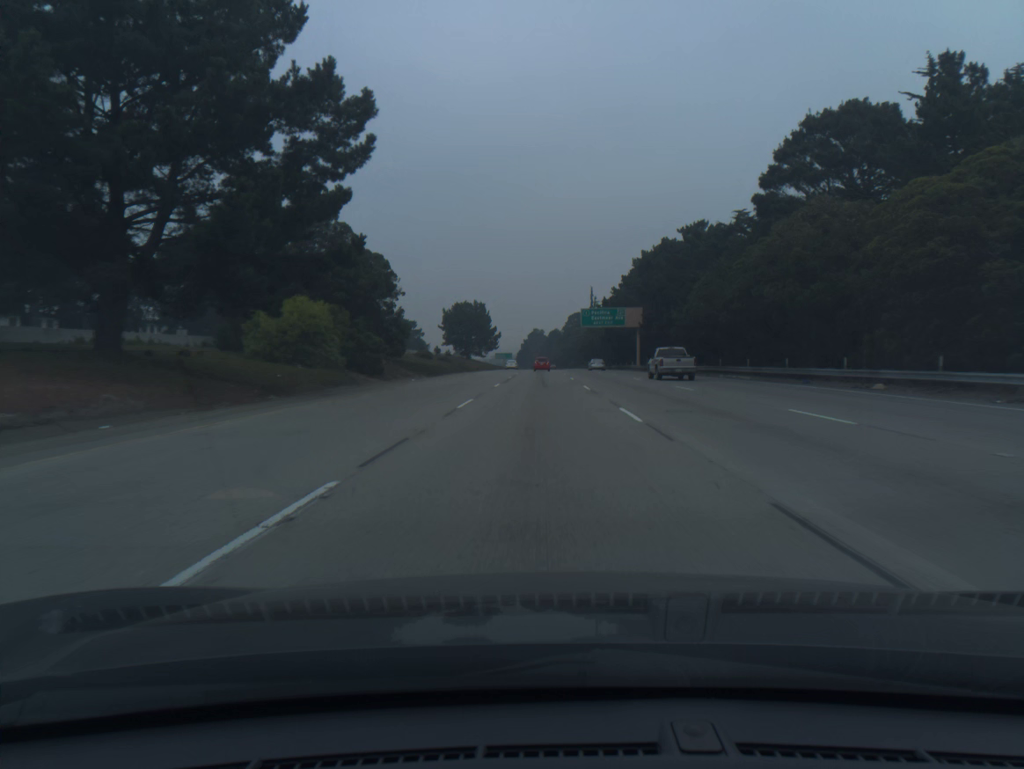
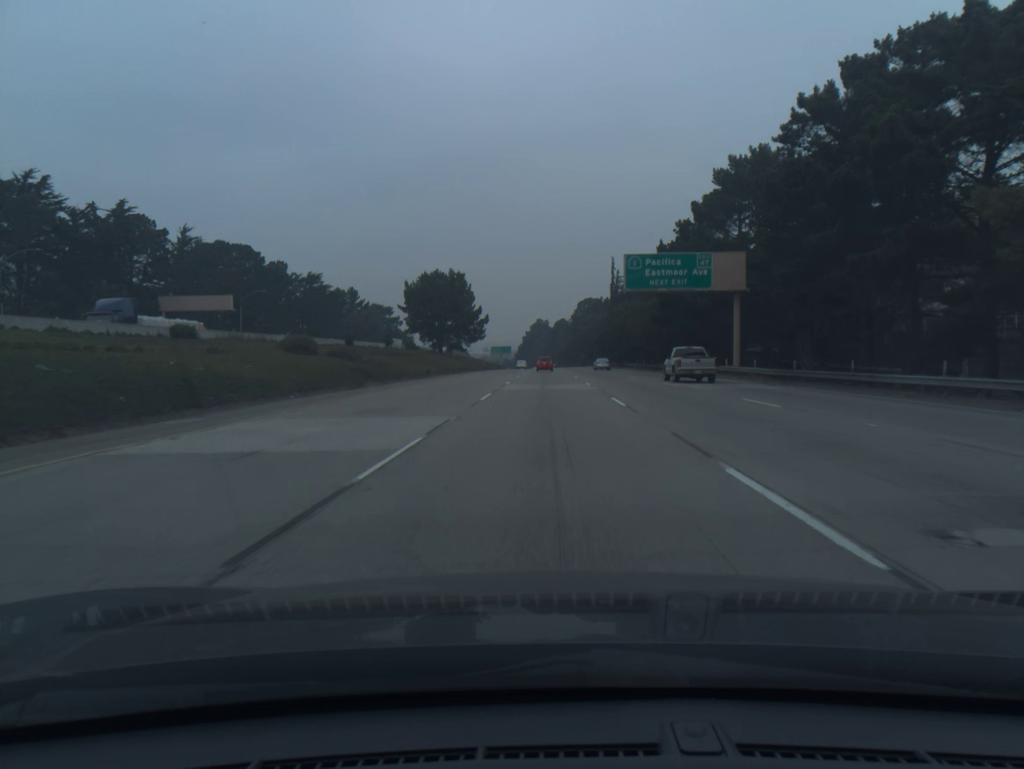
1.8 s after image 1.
(-0.2, +53.4) m; 0°
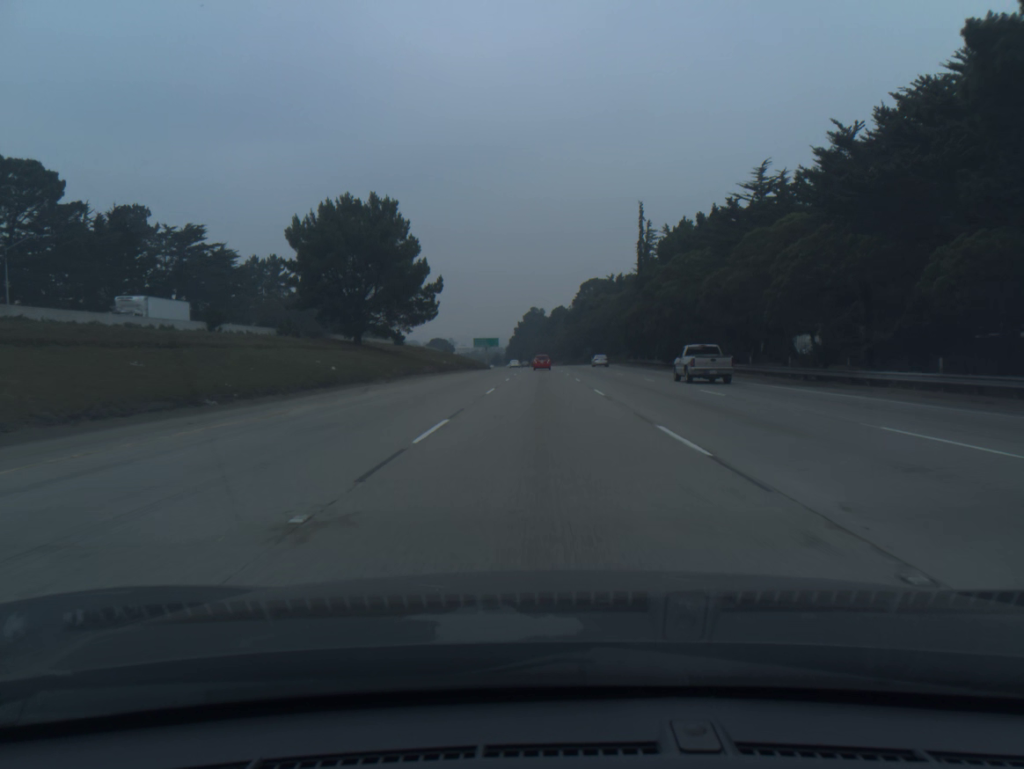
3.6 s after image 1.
(+0.1, +53.6) m; 0°
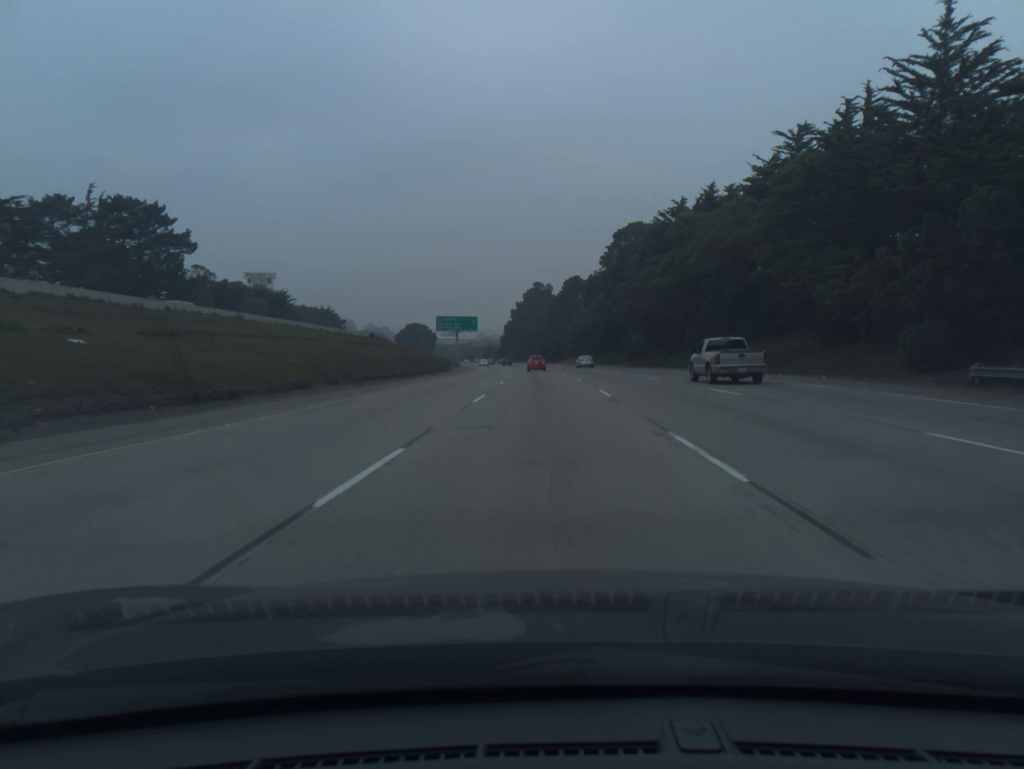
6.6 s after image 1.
(-0.2, +89.7) m; 0°
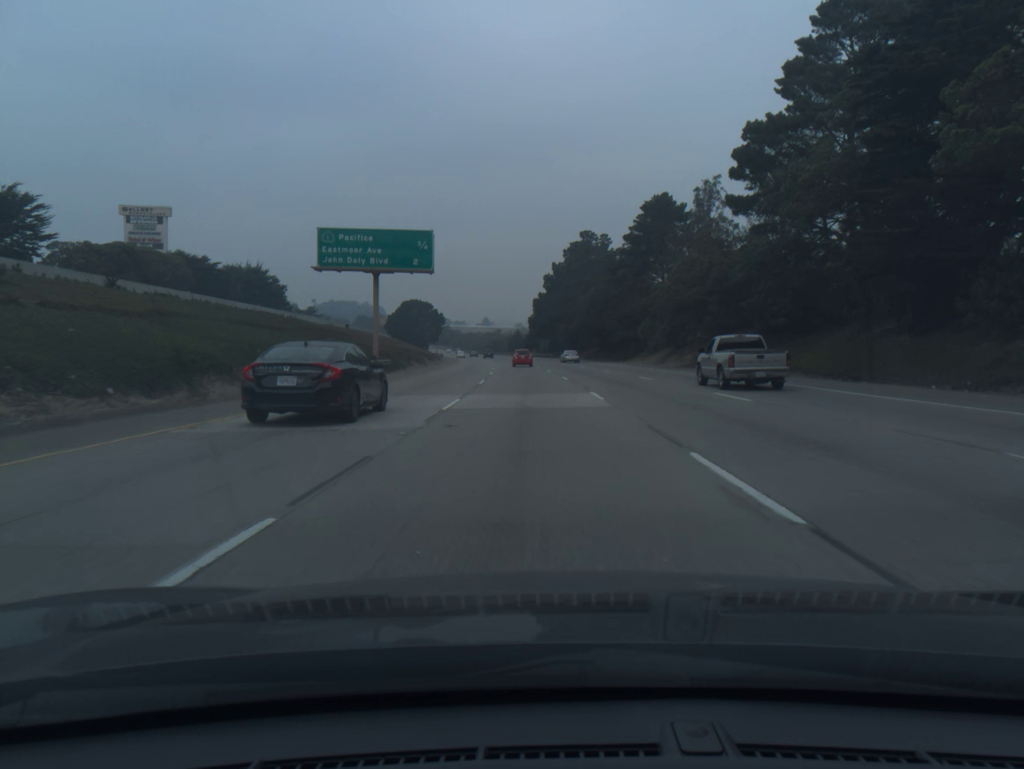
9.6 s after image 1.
(-1.7, +89.5) m; -3°
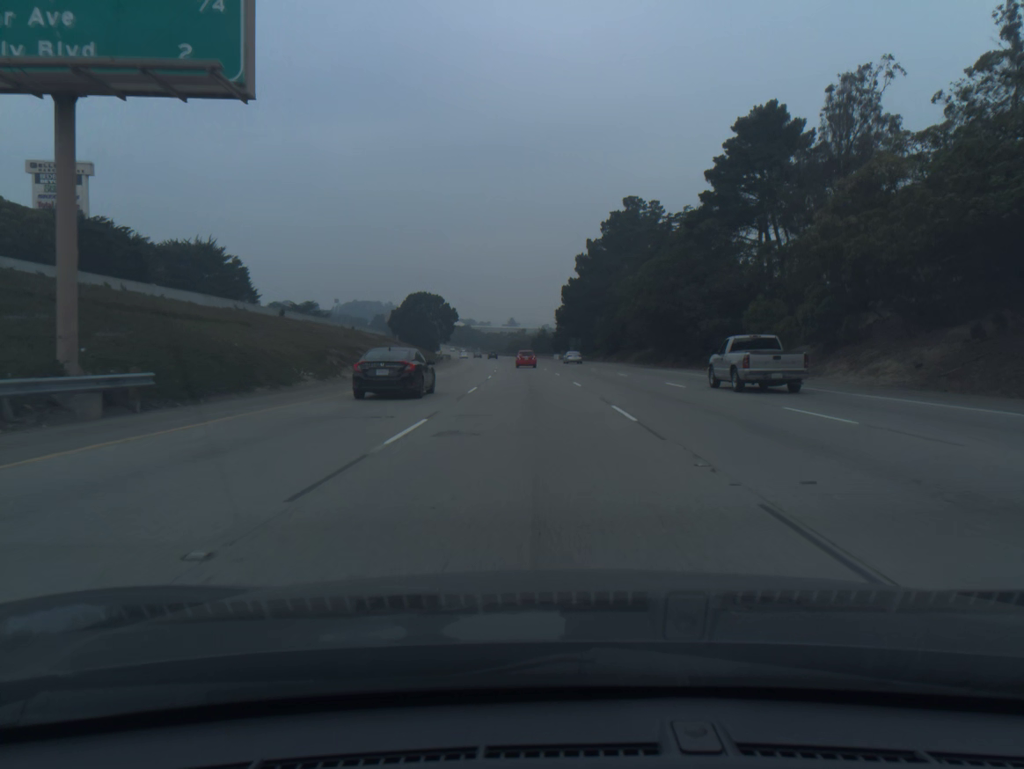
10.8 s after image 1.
(-0.6, +35.5) m; -2°
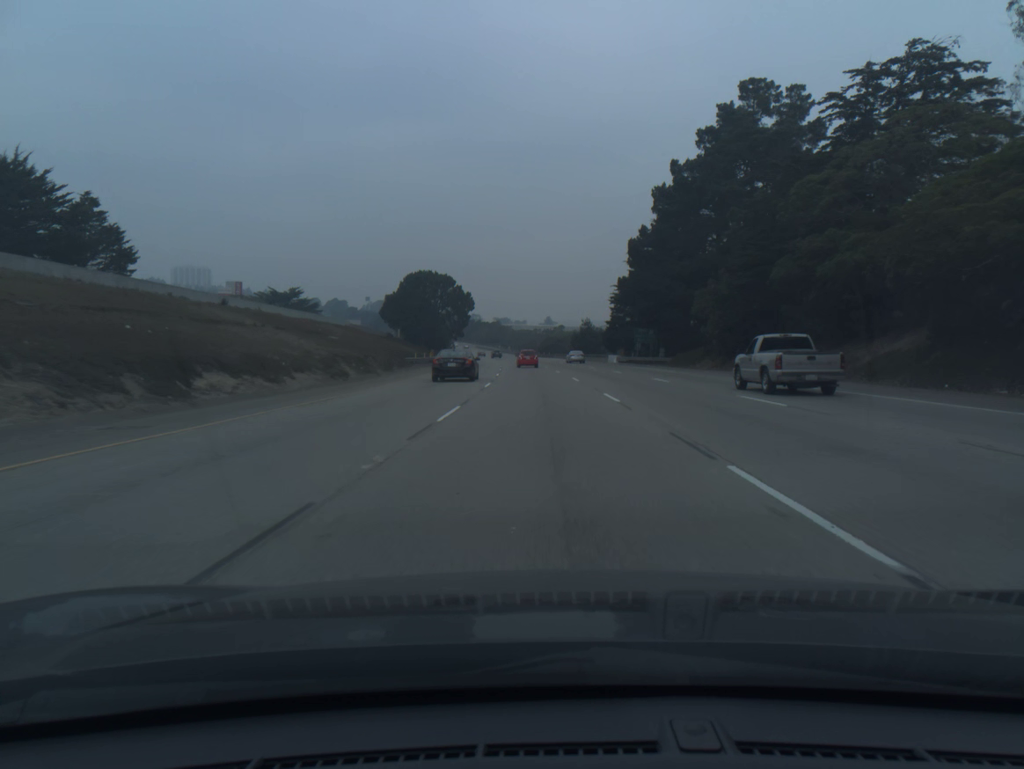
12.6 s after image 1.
(-1.4, +53.2) m; -3°
